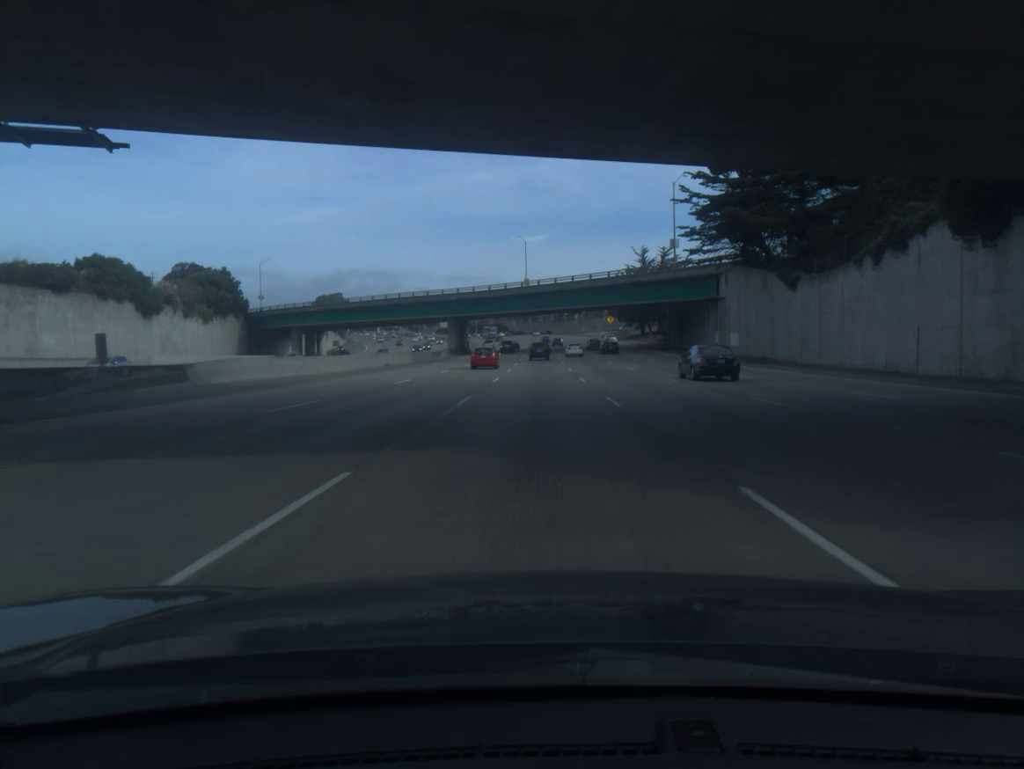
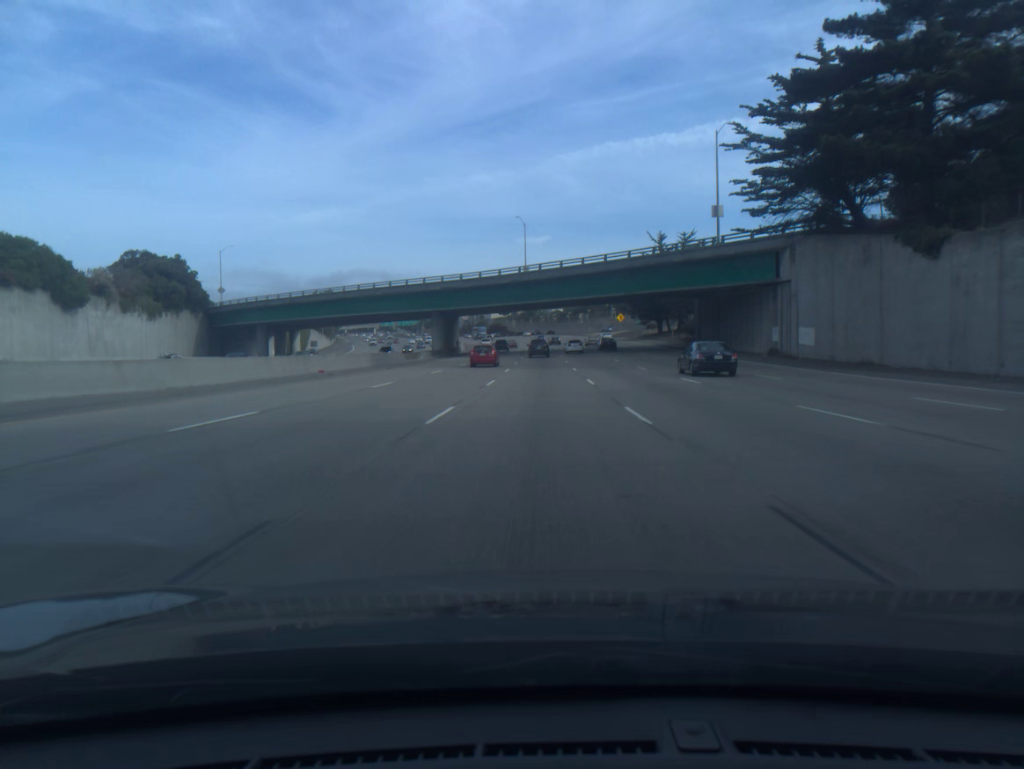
(0.0, +18.6) m; 0°
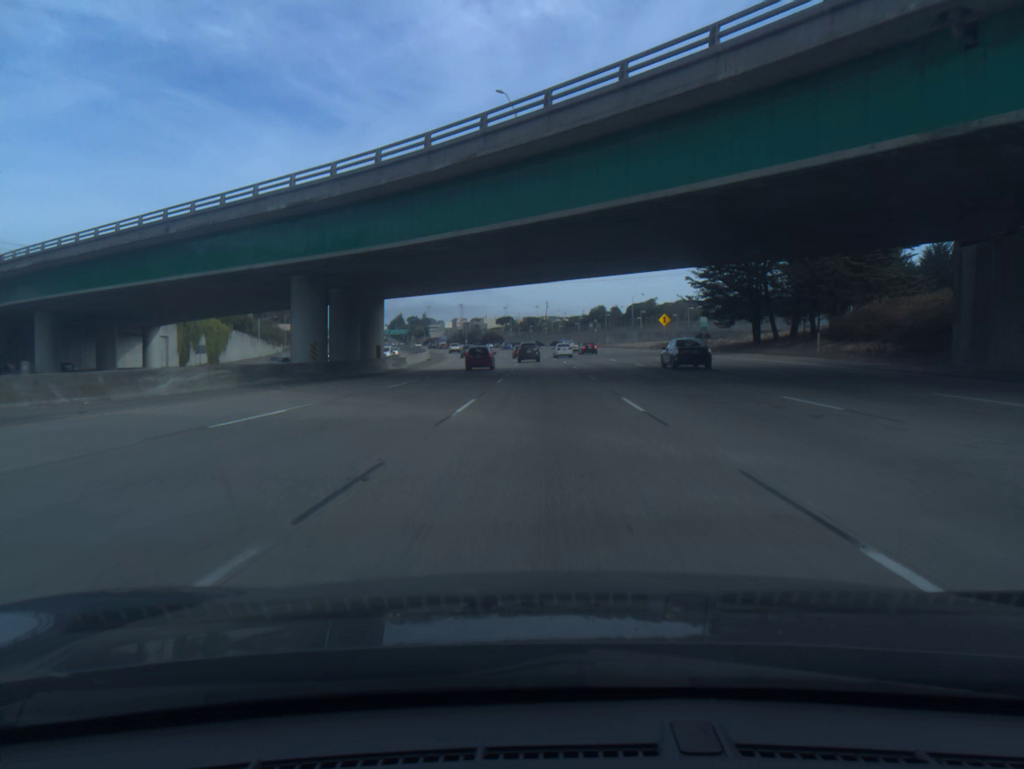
(-0.1, +55.1) m; 0°
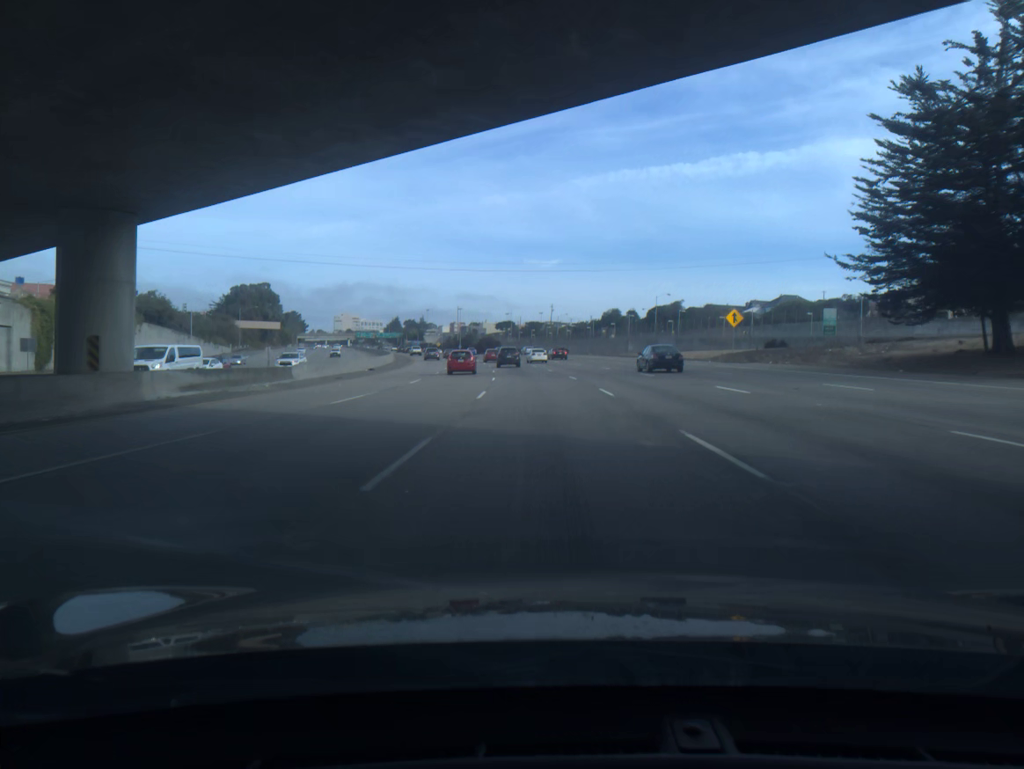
(0.0, +36.1) m; 0°
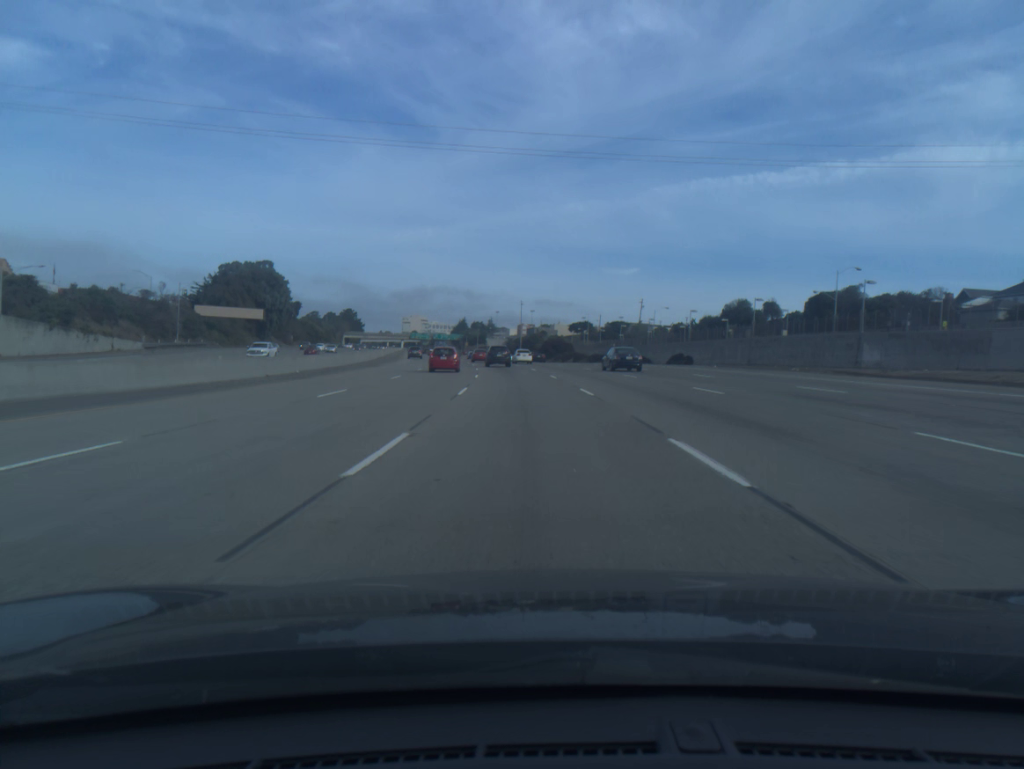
(-2.7, +70.8) m; -5°
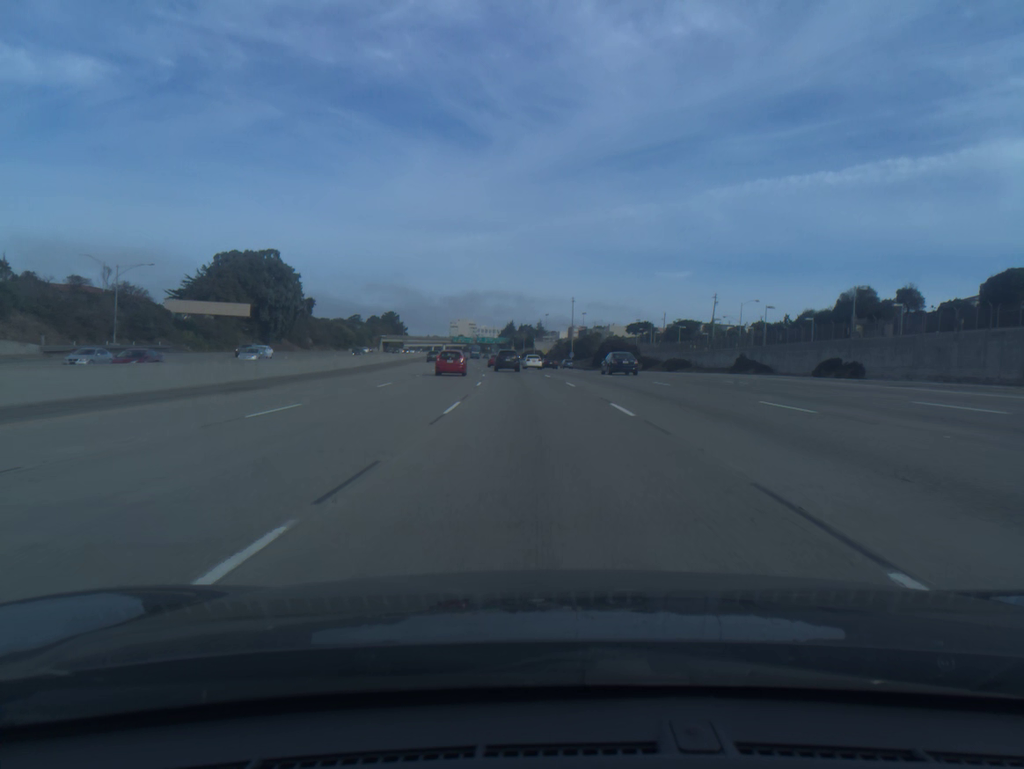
(-1.1, +34.8) m; -4°
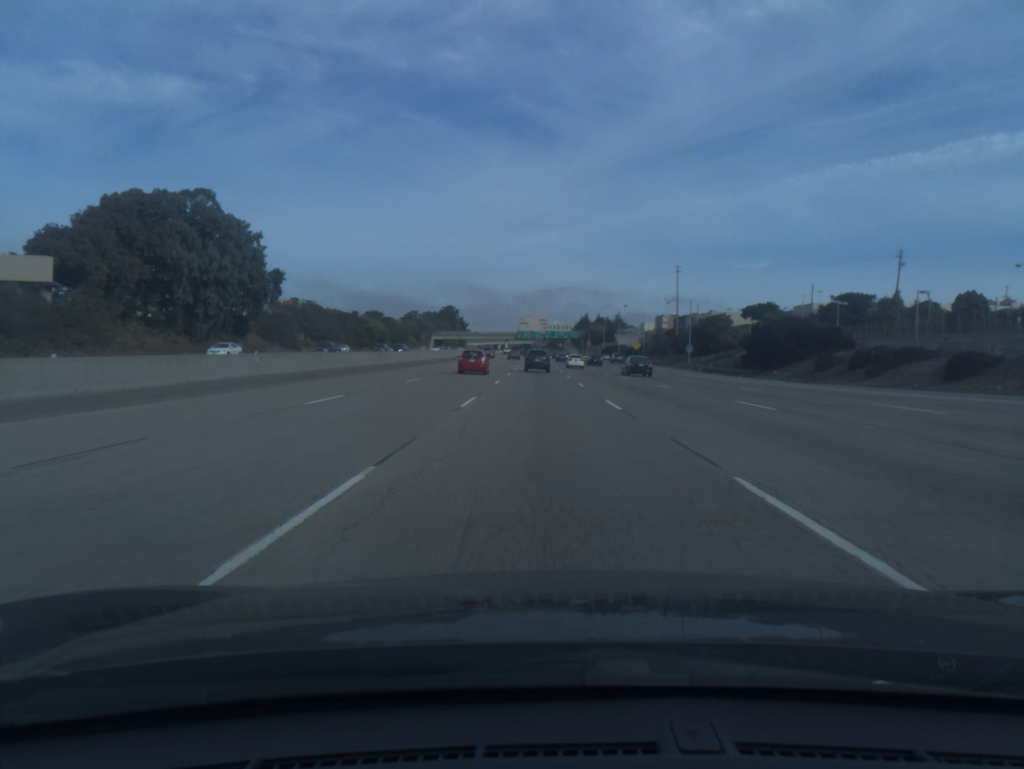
(-3.5, +68.4) m; -5°
